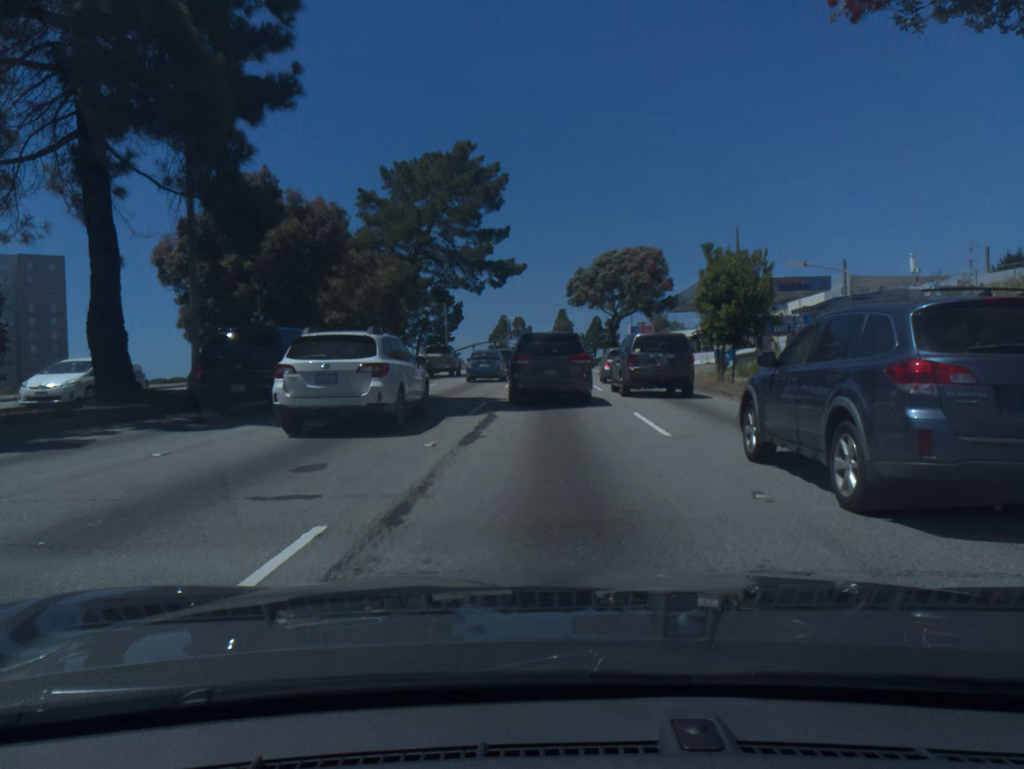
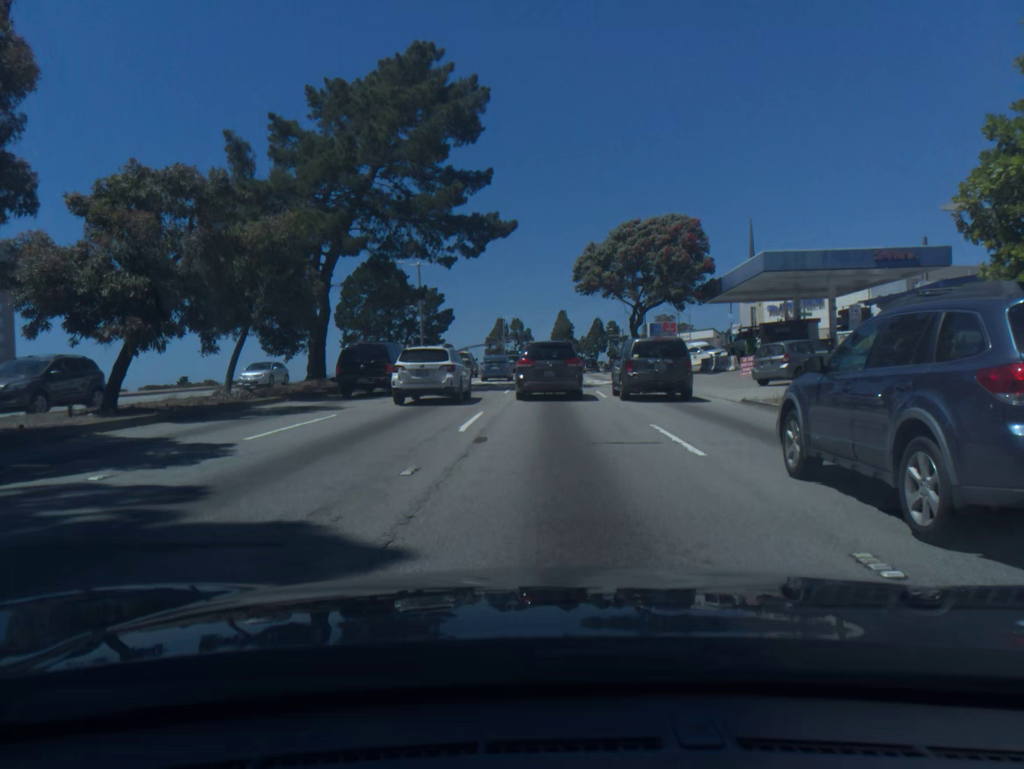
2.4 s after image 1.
(+0.1, +16.7) m; +1°
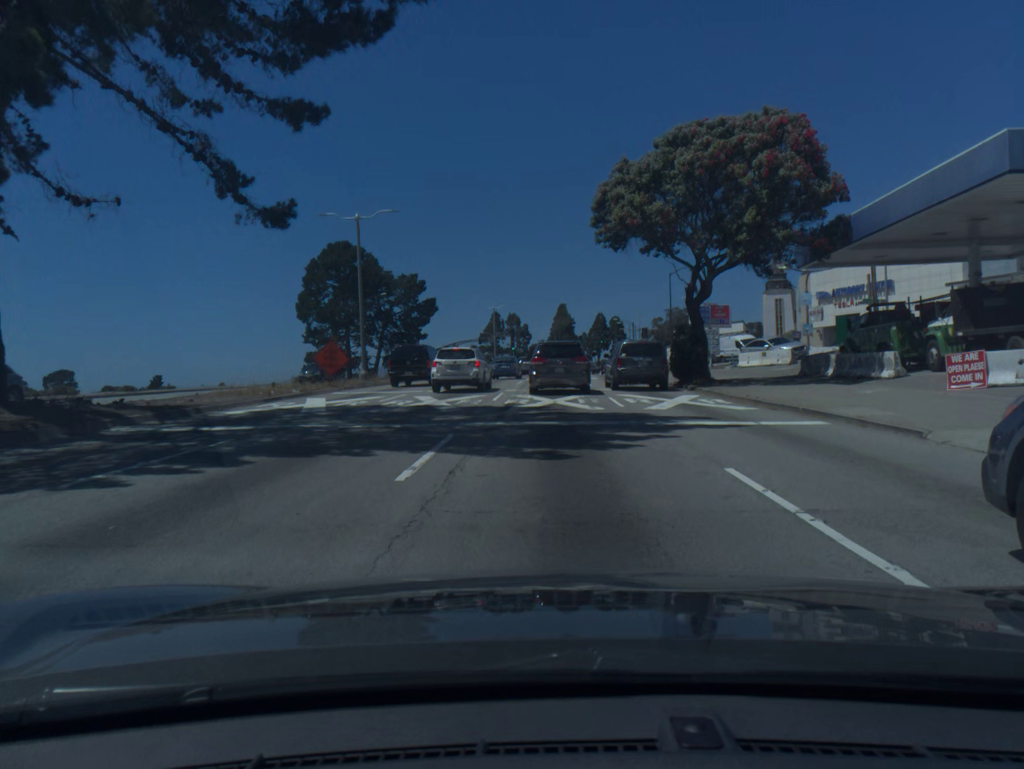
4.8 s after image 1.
(0.0, +20.5) m; 0°
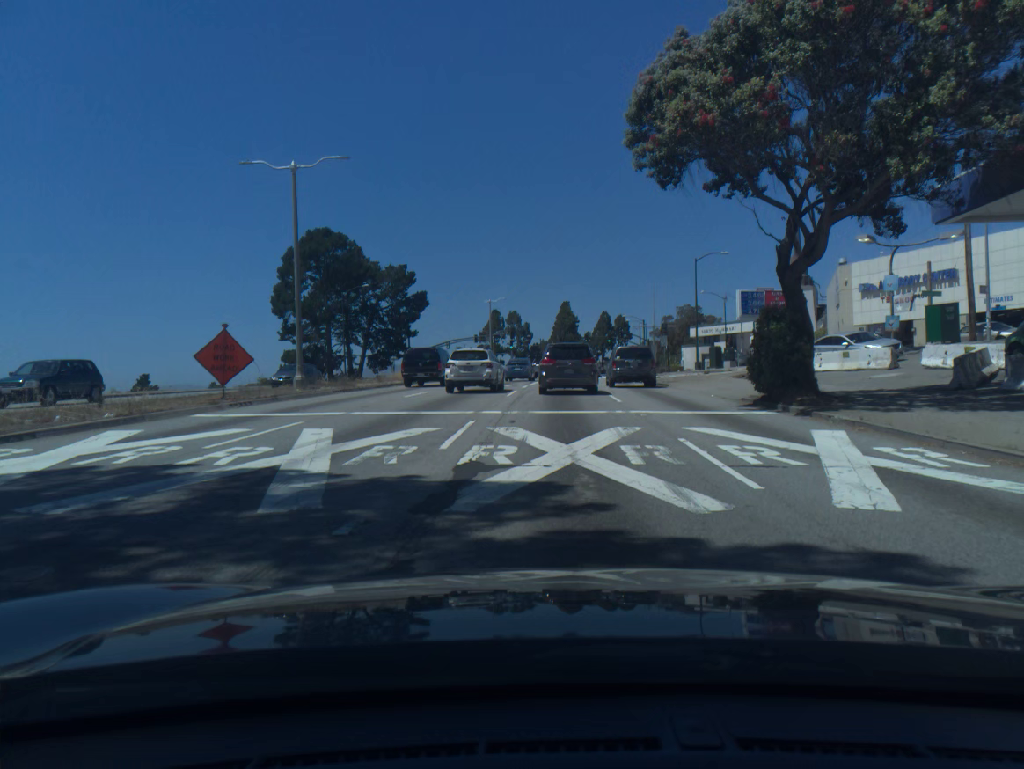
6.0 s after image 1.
(0.0, +11.7) m; 0°
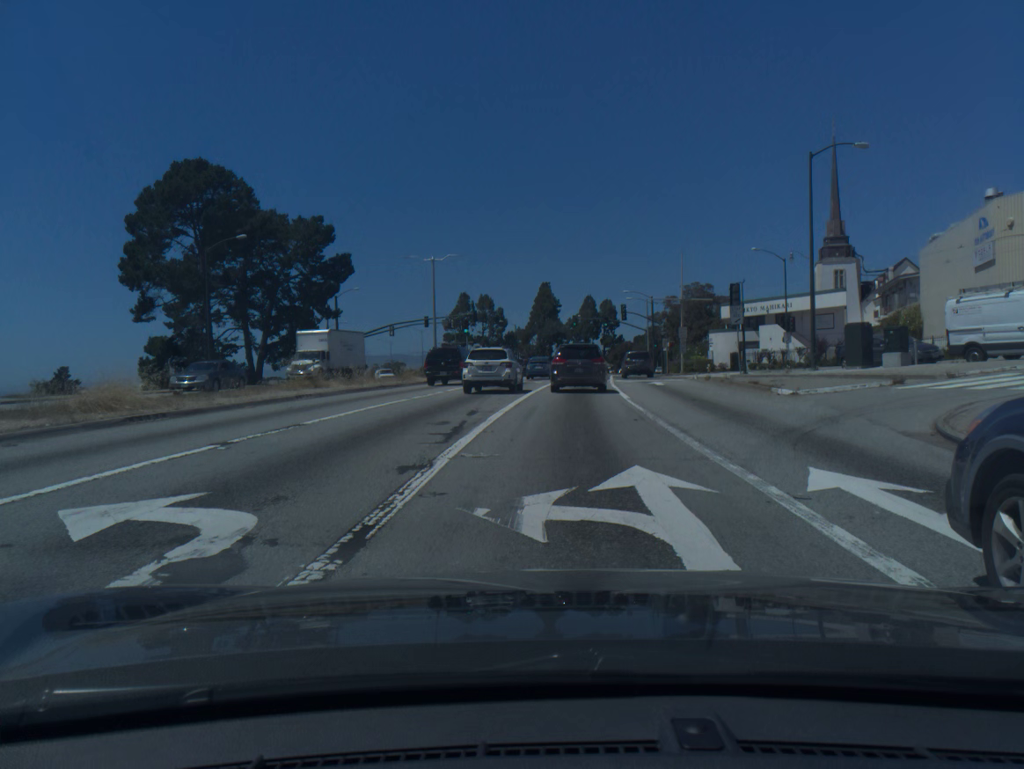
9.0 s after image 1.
(+0.5, +32.3) m; +2°
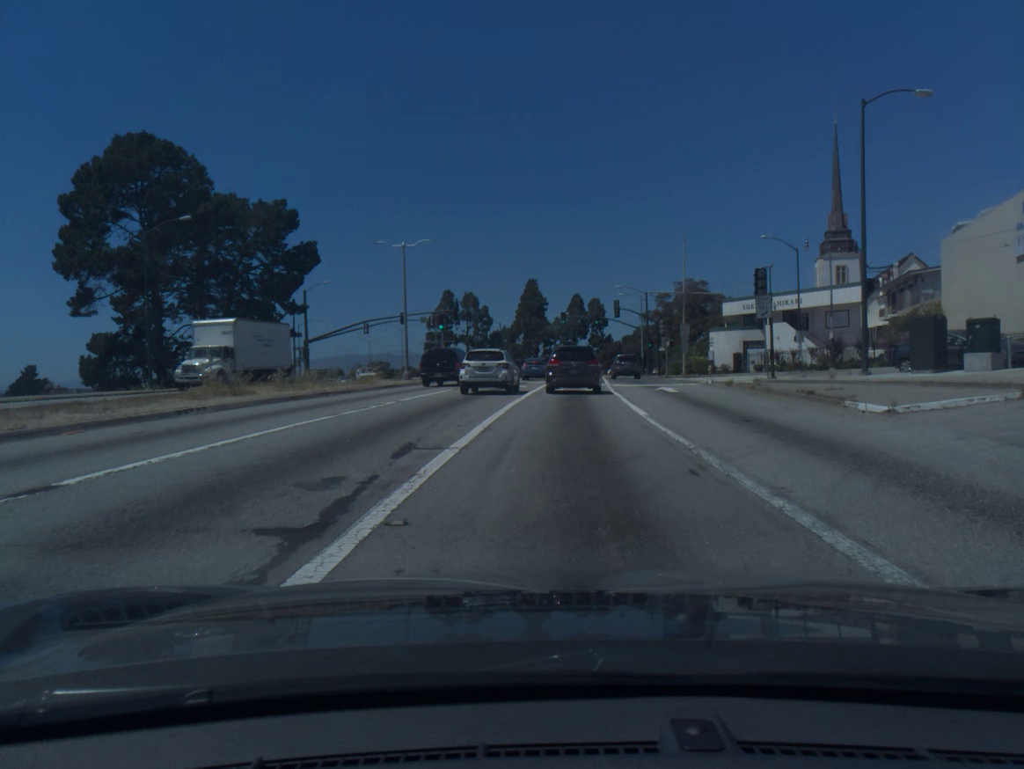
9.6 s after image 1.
(+0.1, +6.9) m; +1°
